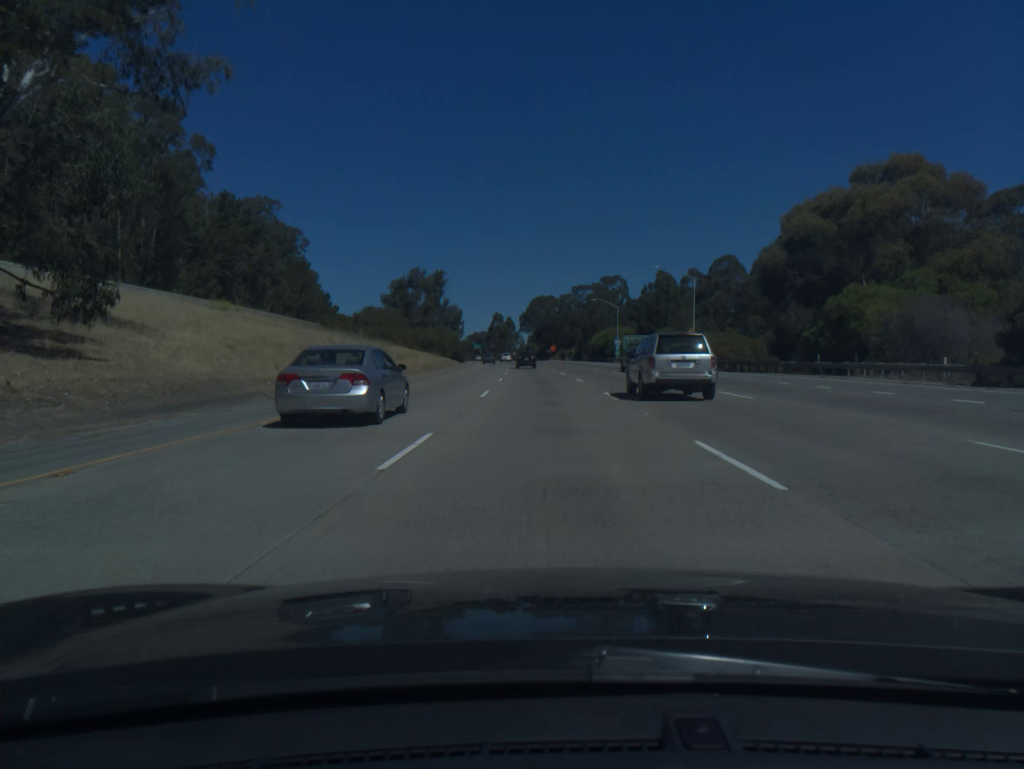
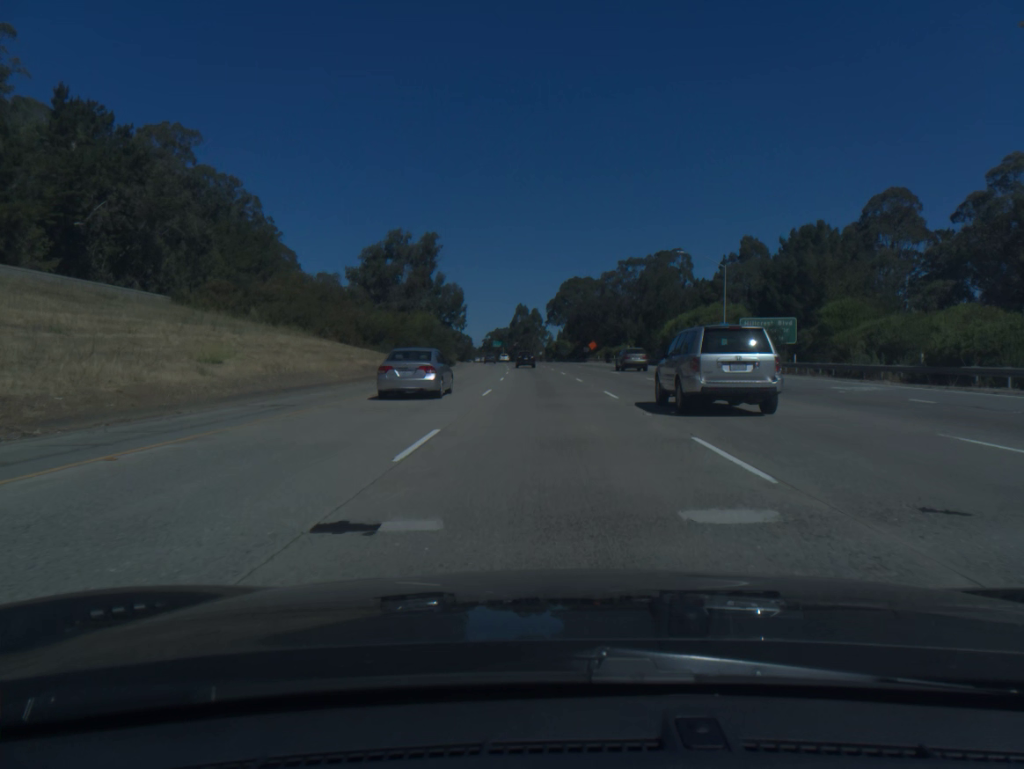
(-1.1, +57.7) m; -2°
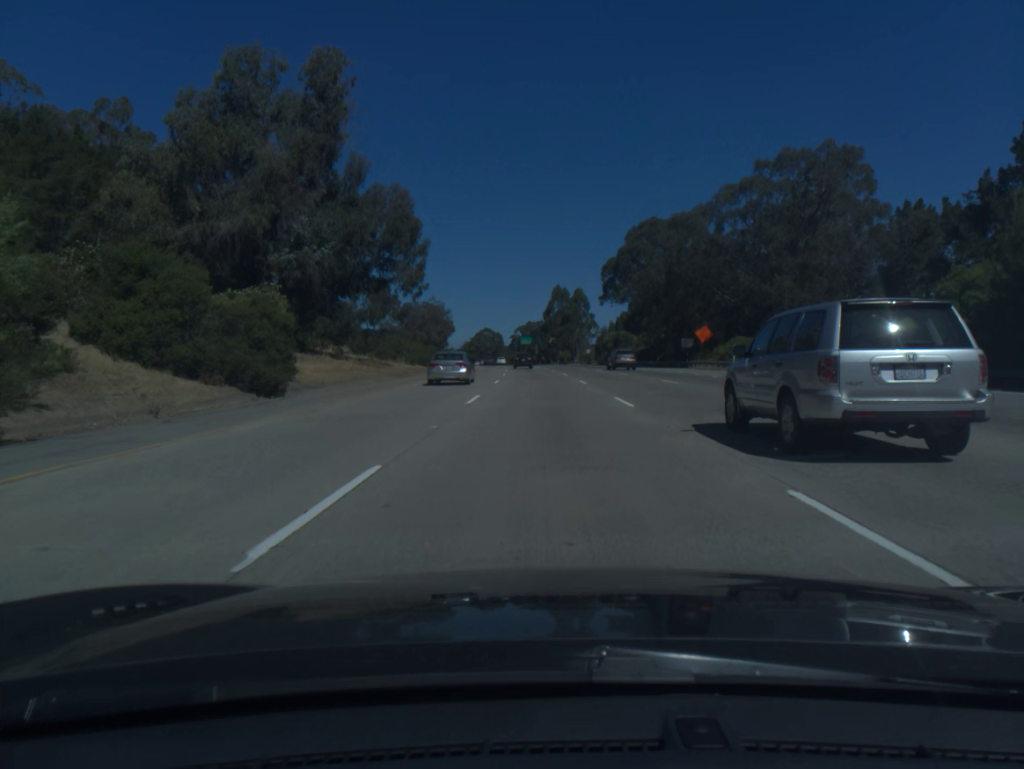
(-1.9, +77.6) m; -3°
